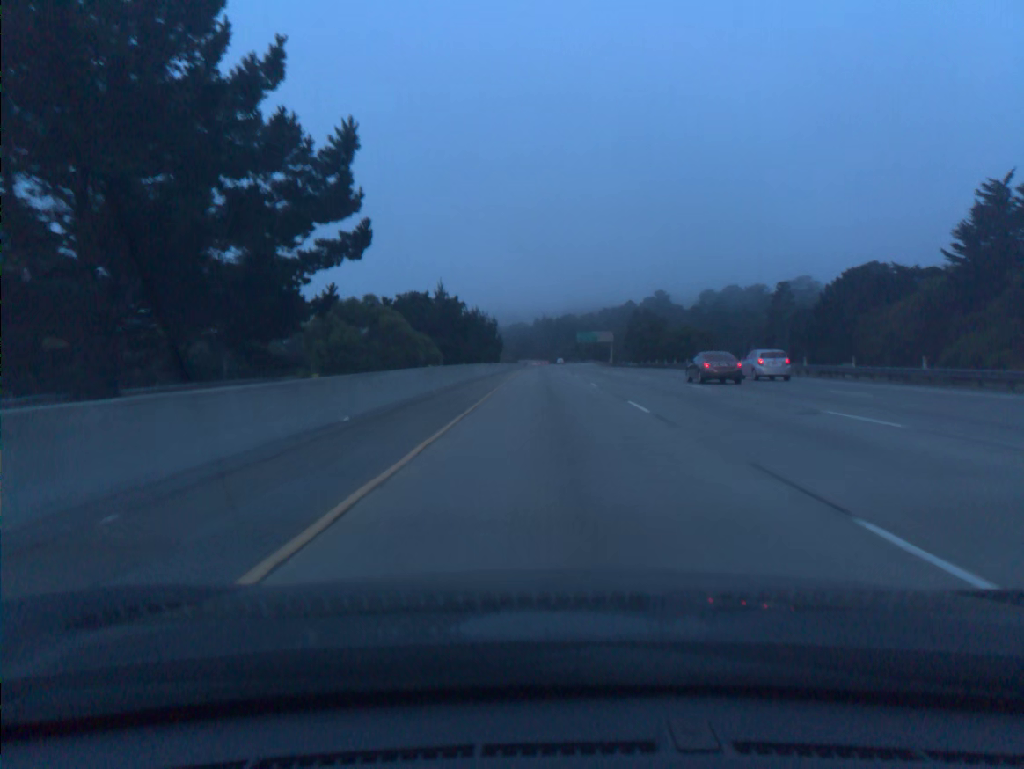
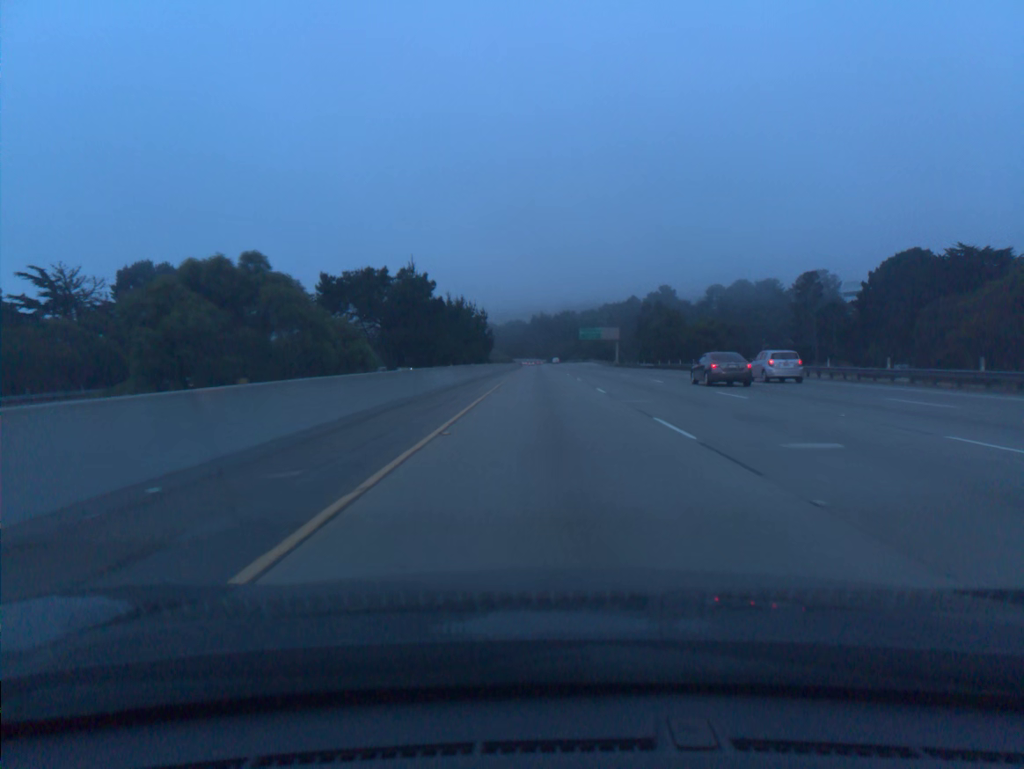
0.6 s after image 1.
(0.0, +19.8) m; 0°
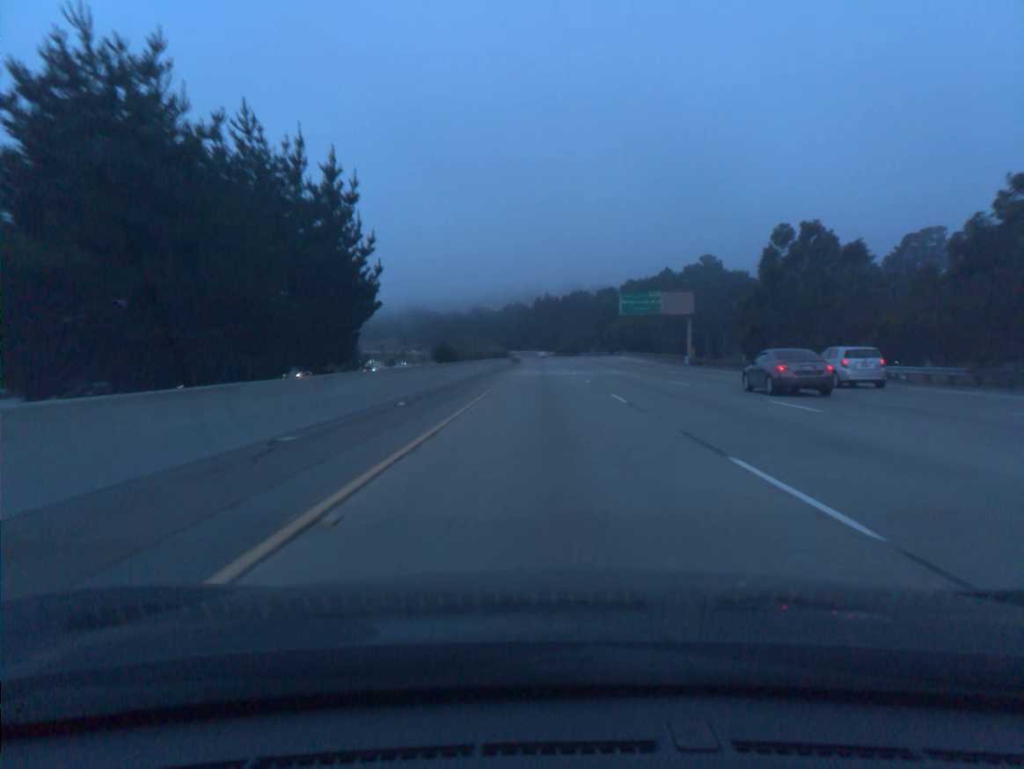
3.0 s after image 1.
(-0.1, +79.2) m; 0°
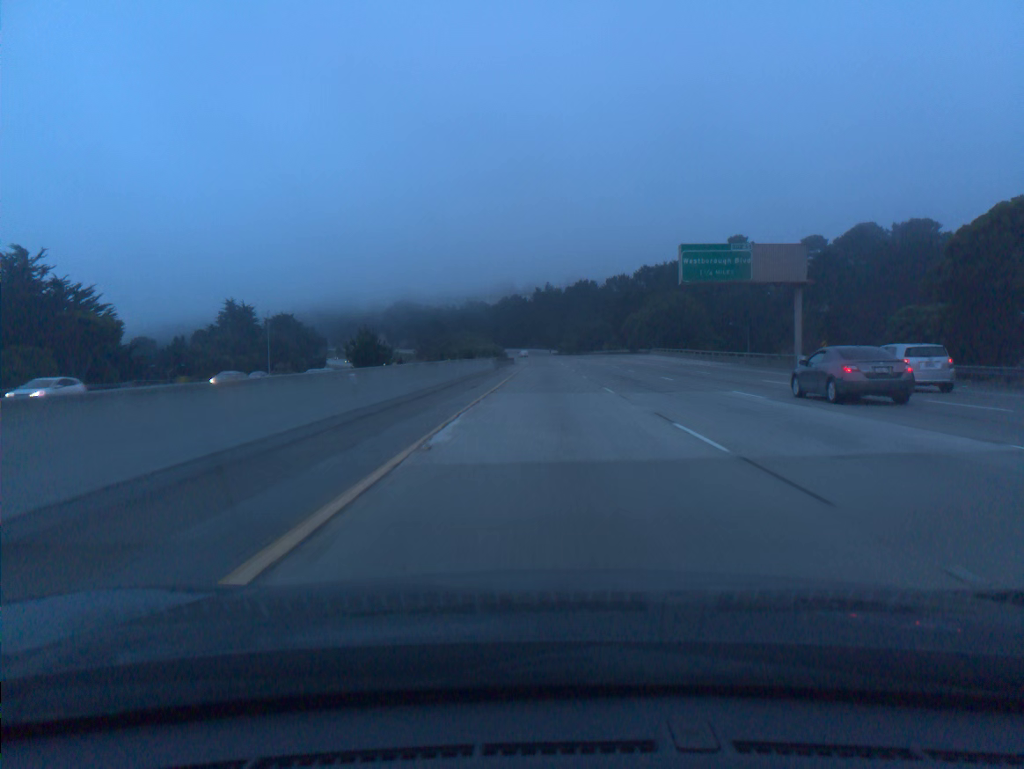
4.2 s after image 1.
(-0.1, +39.6) m; 0°
